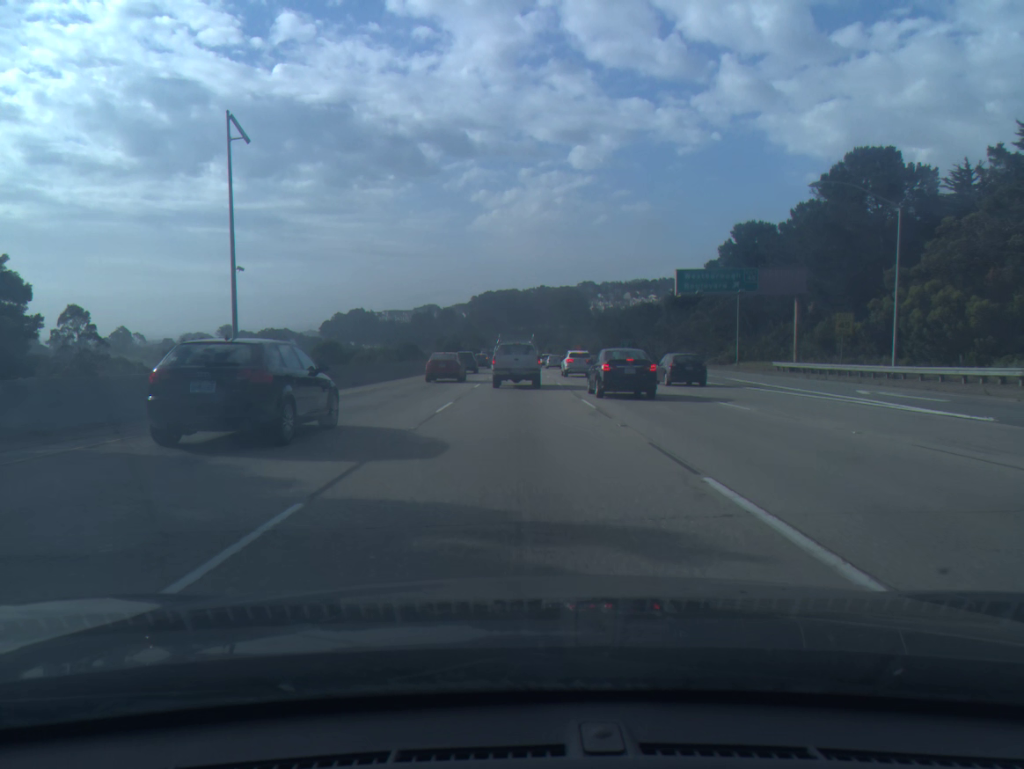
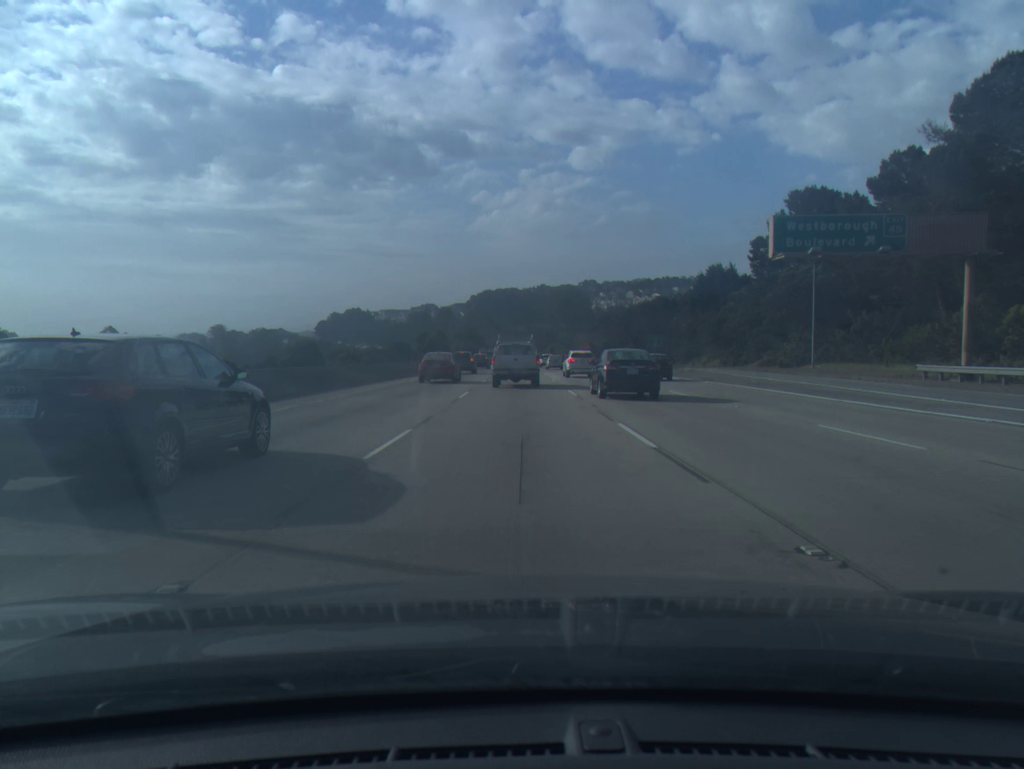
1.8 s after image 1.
(0.0, +22.7) m; 0°
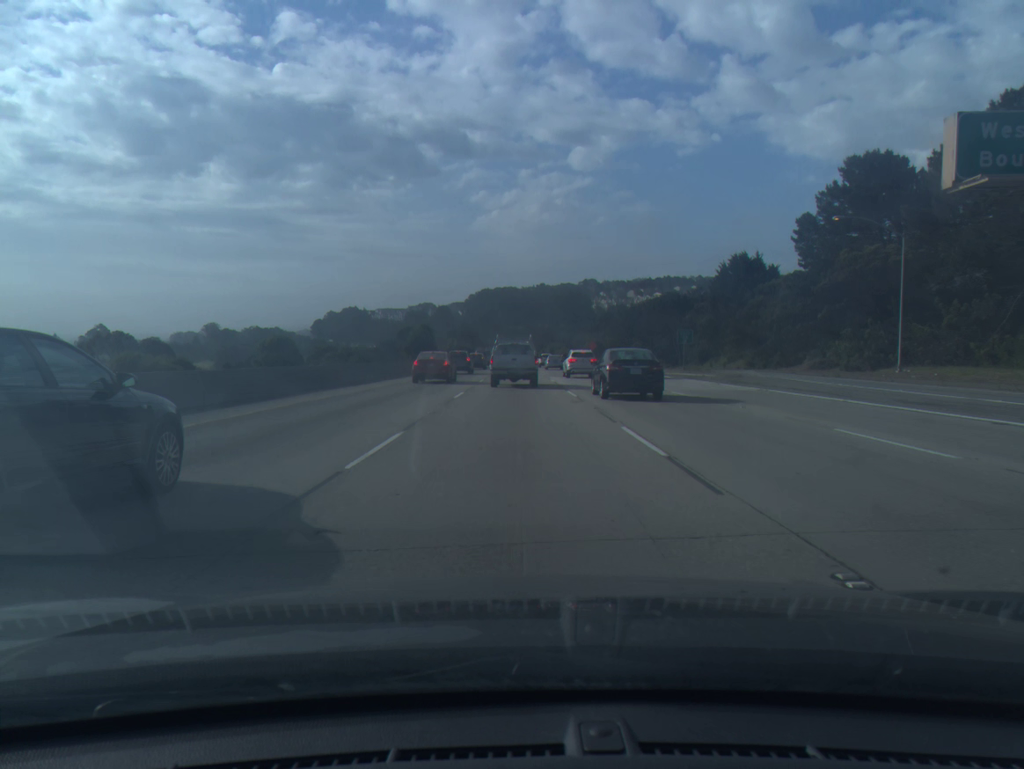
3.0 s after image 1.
(0.0, +15.5) m; 0°
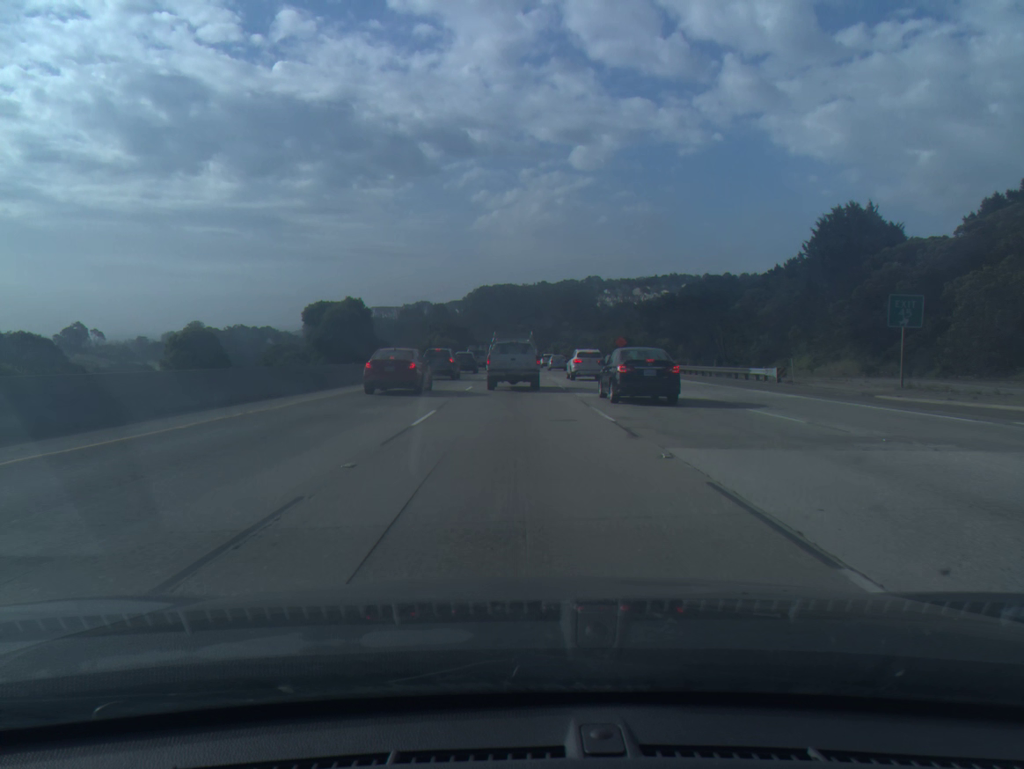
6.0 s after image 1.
(-0.2, +38.7) m; 0°
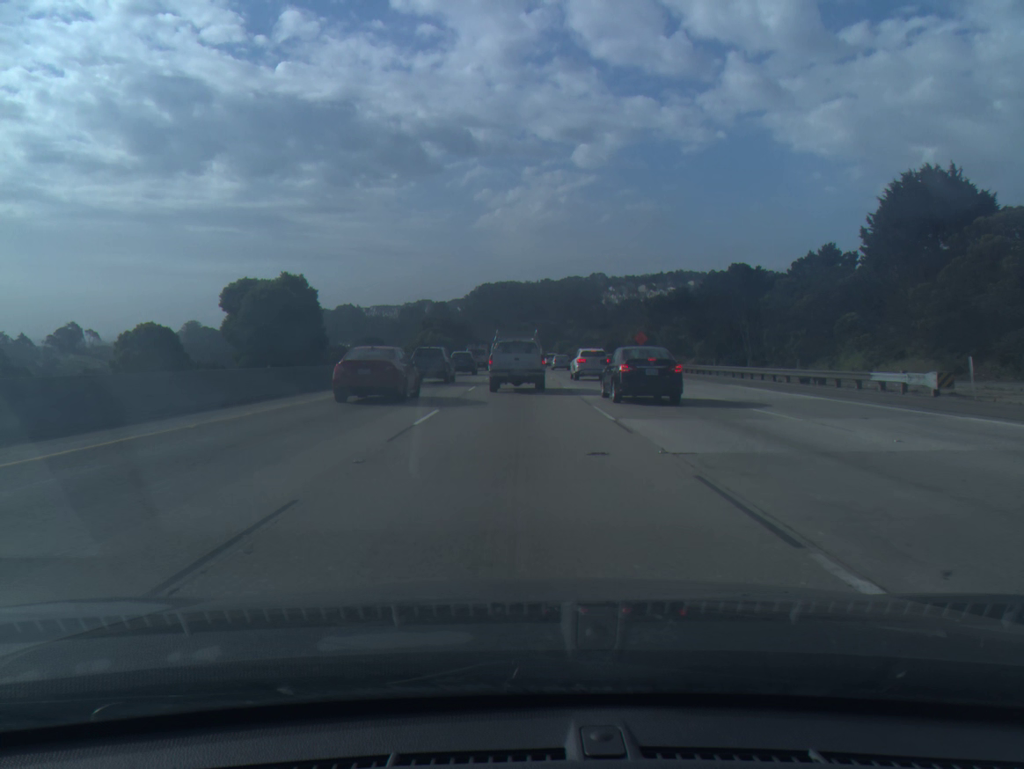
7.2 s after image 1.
(0.0, +14.4) m; 0°
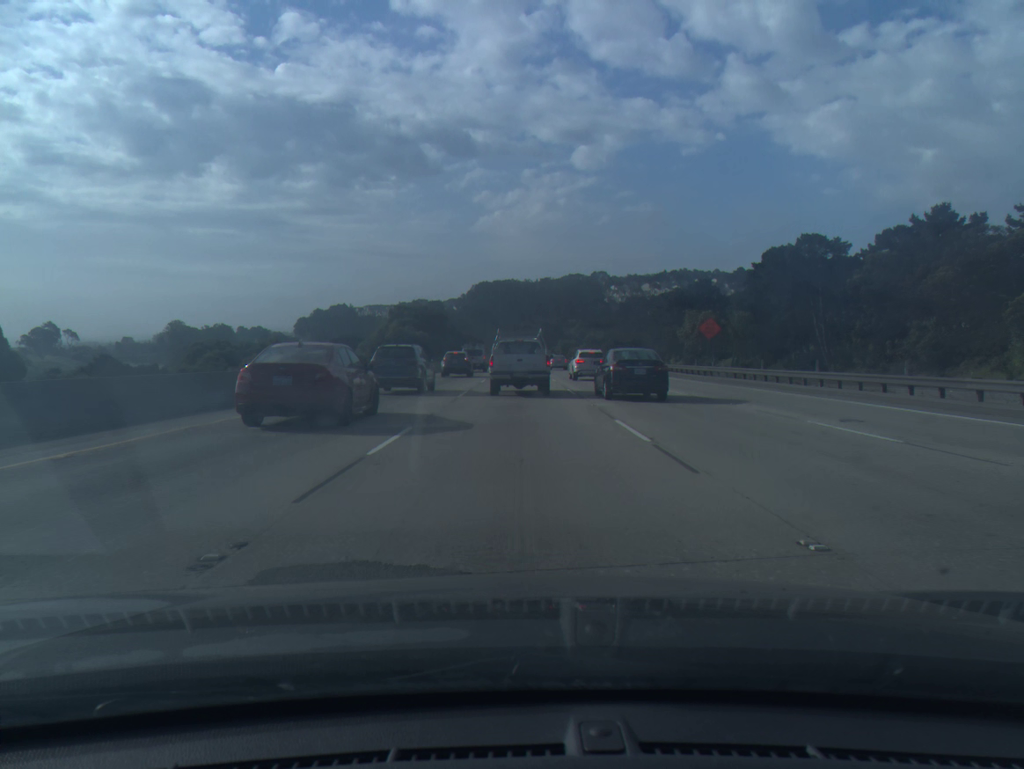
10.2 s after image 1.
(0.0, +33.2) m; 0°
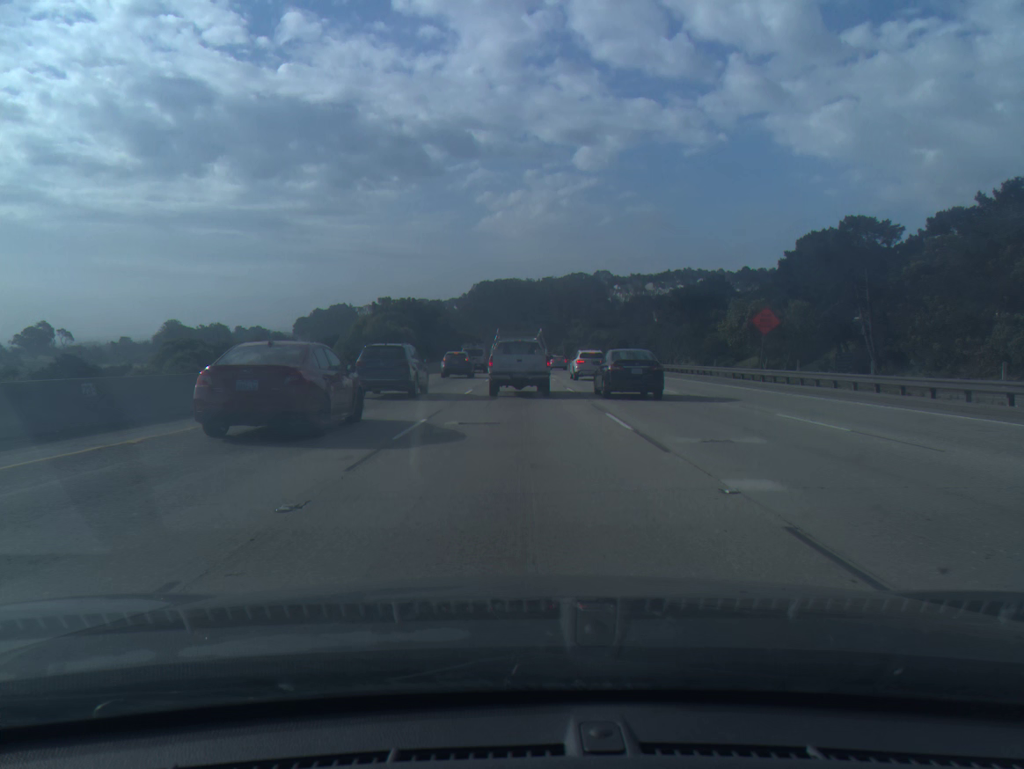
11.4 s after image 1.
(0.0, +12.7) m; 0°
